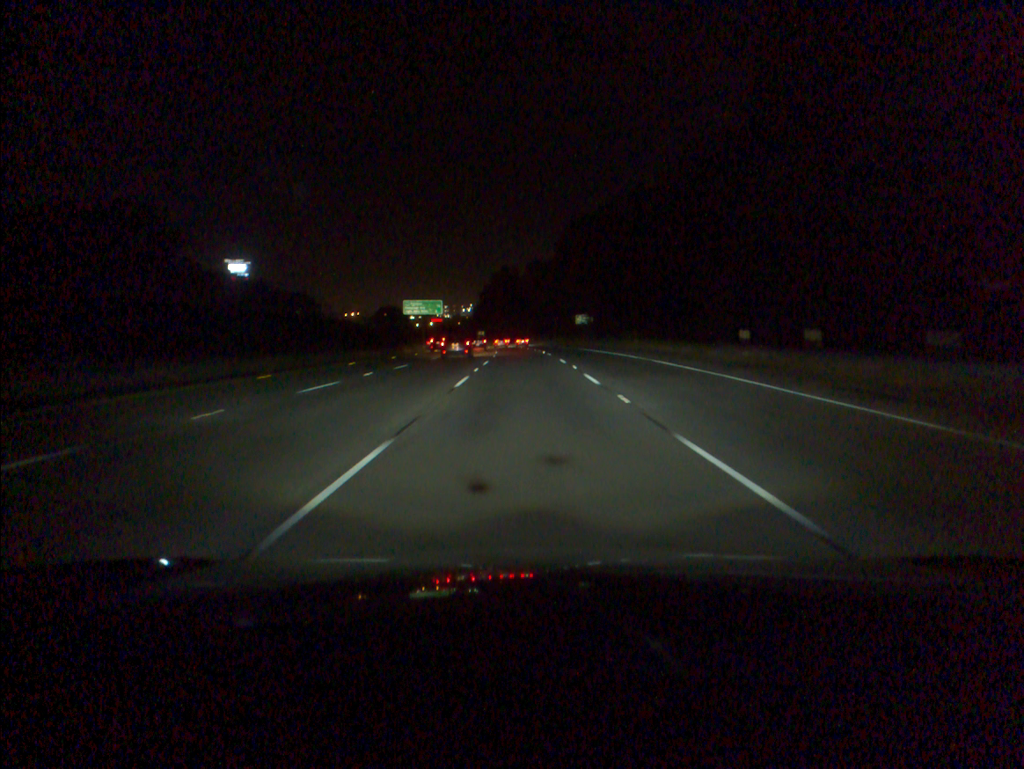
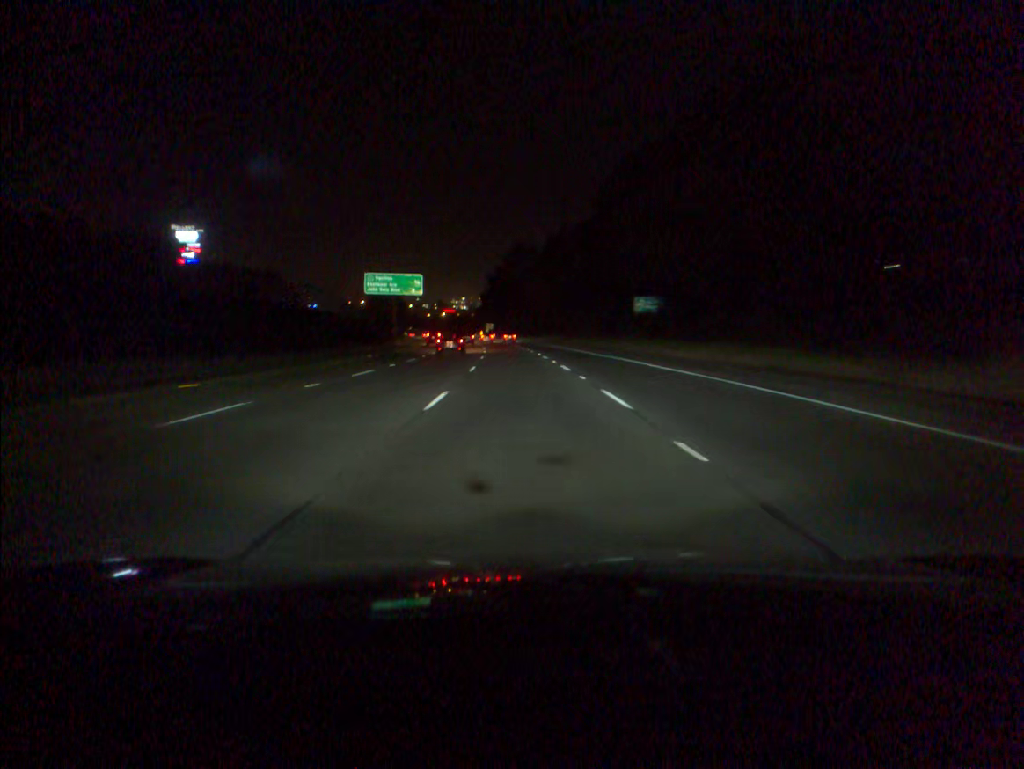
(-0.3, +49.9) m; -1°
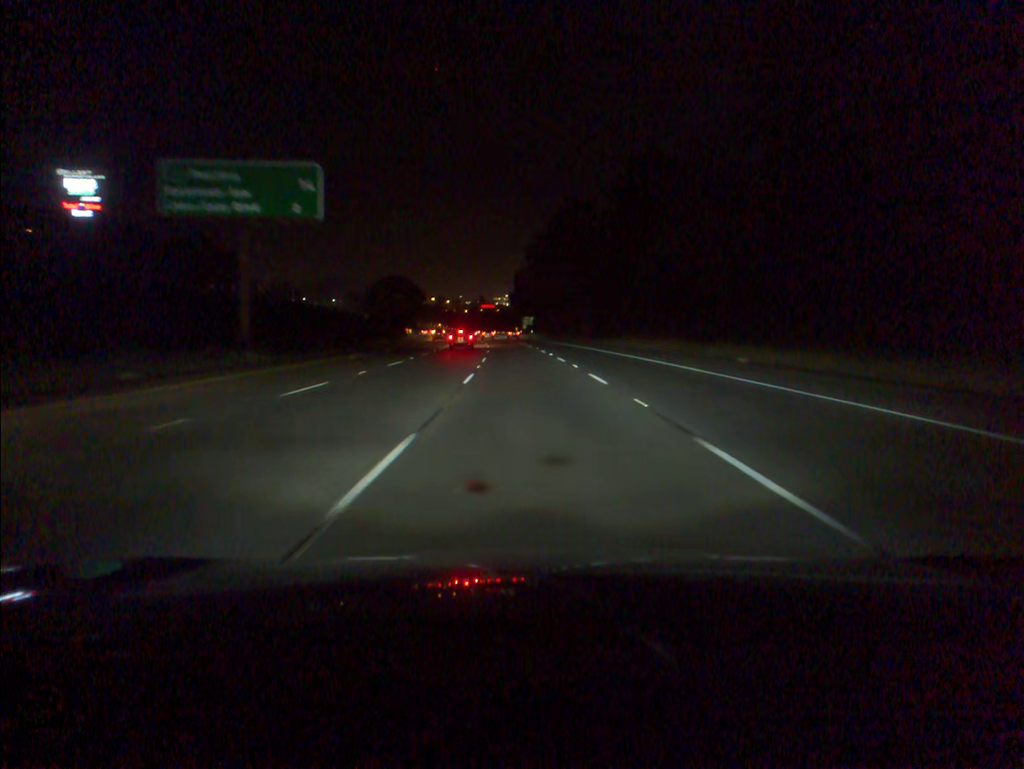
(-1.8, +66.7) m; -3°
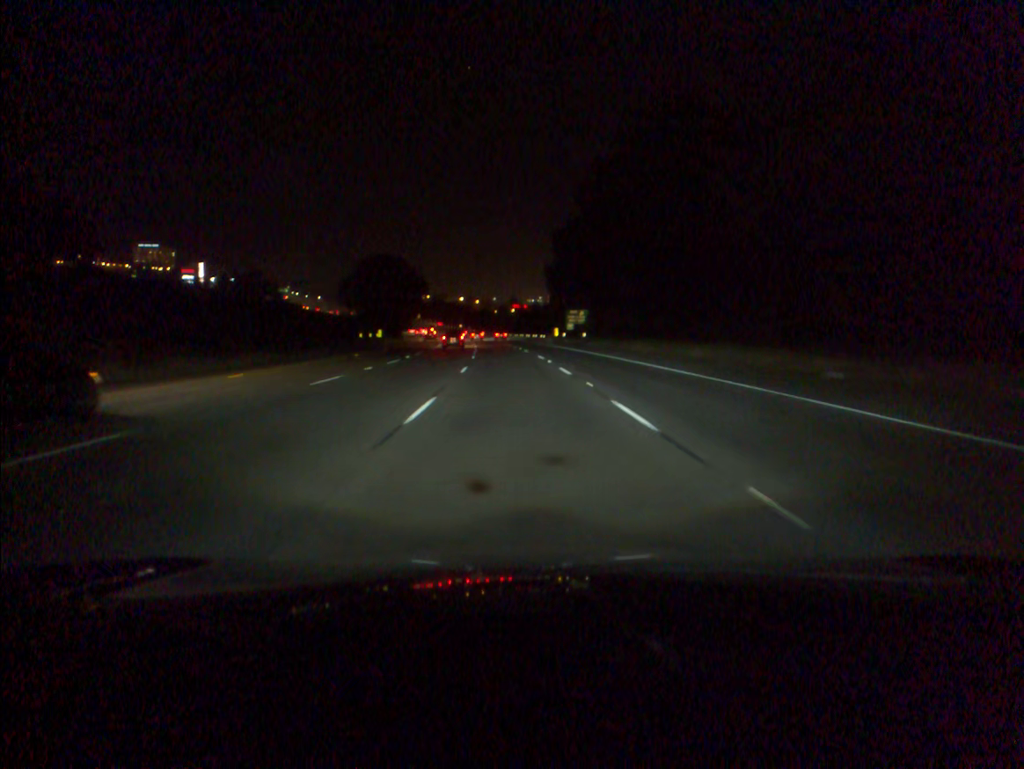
(-1.5, +67.2) m; -2°
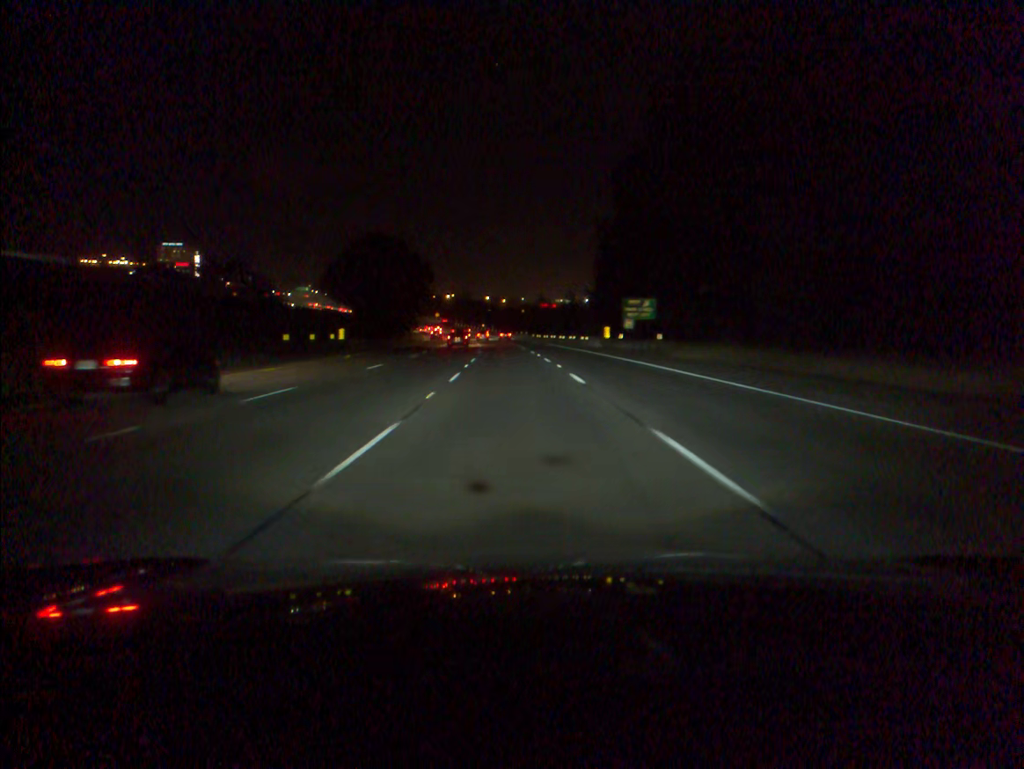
(-0.6, +33.8) m; -2°
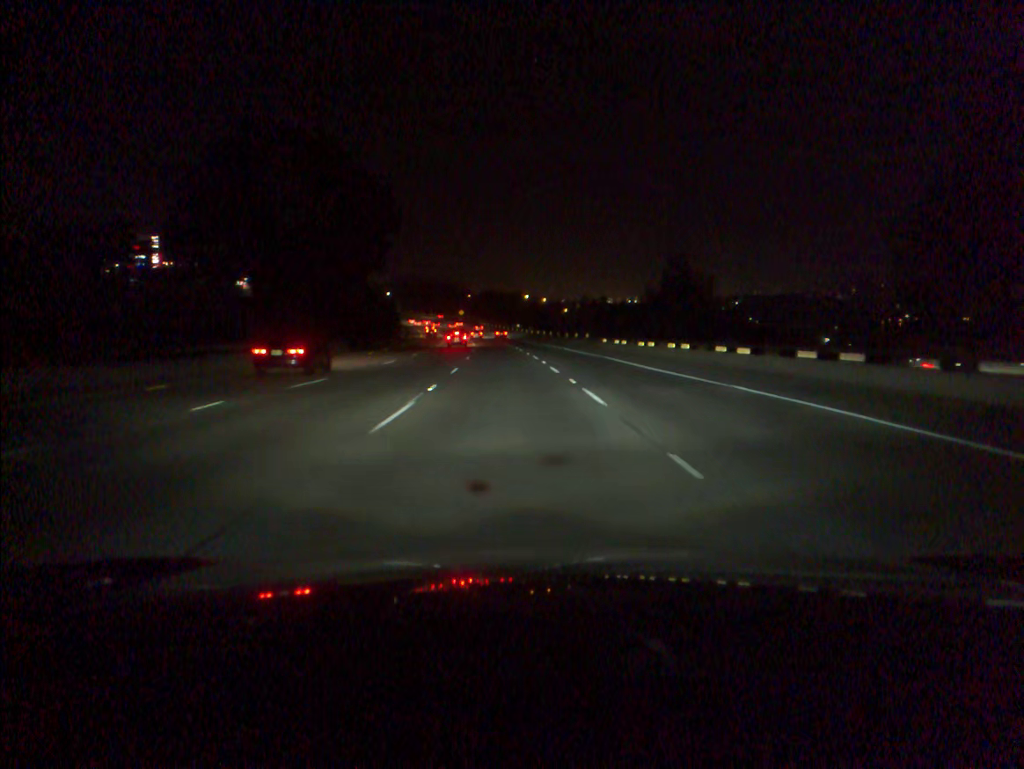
(-1.7, +67.4) m; -3°
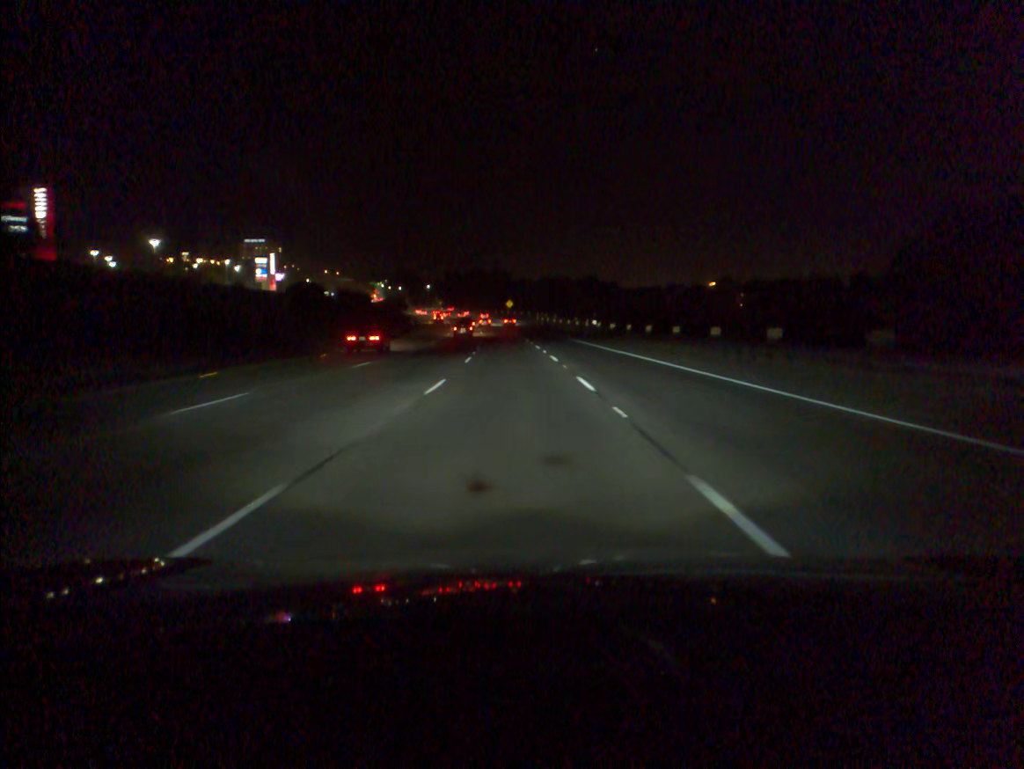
(-3.4, +85.3) m; -4°
